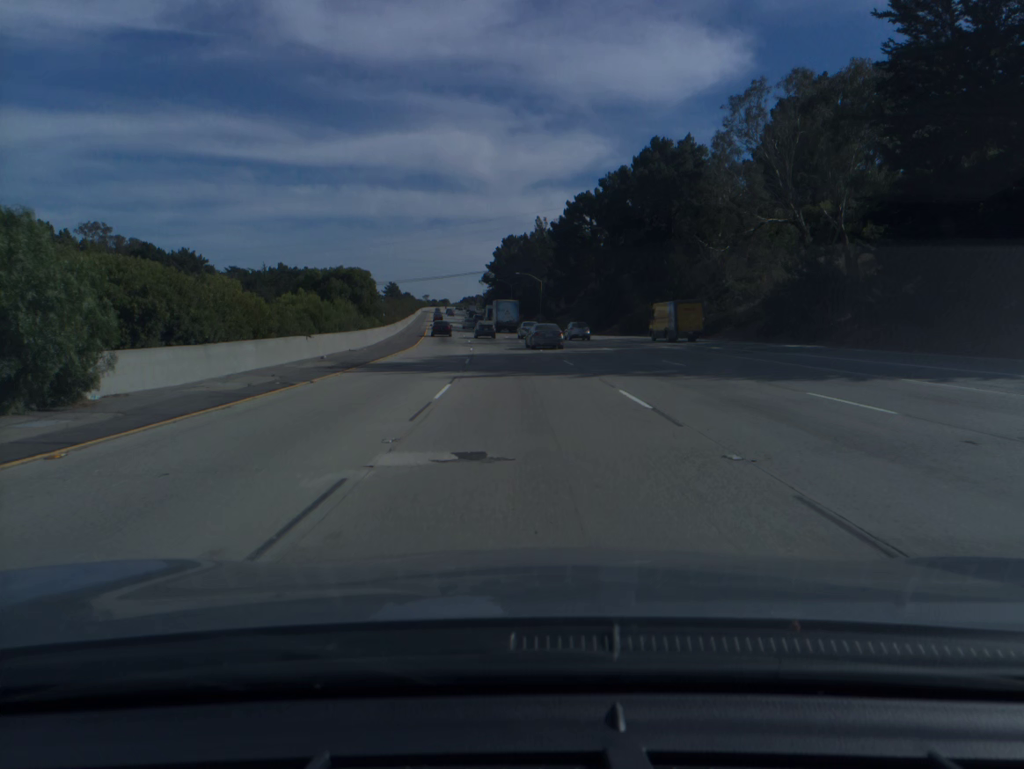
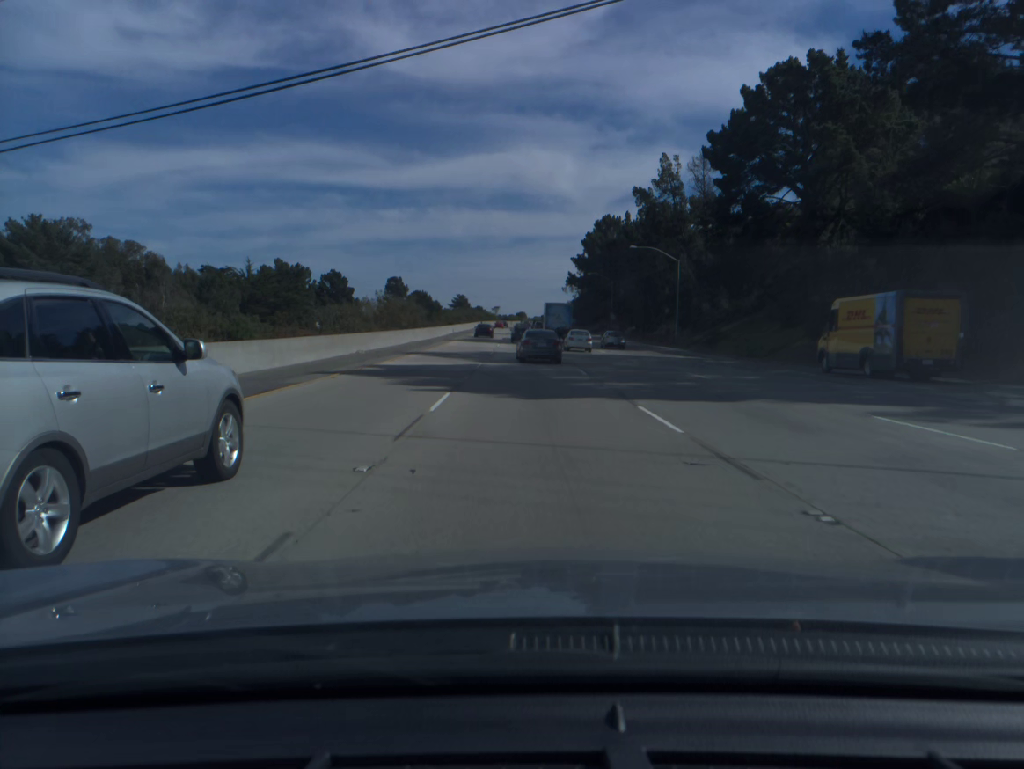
(-4.4, +74.8) m; -6°
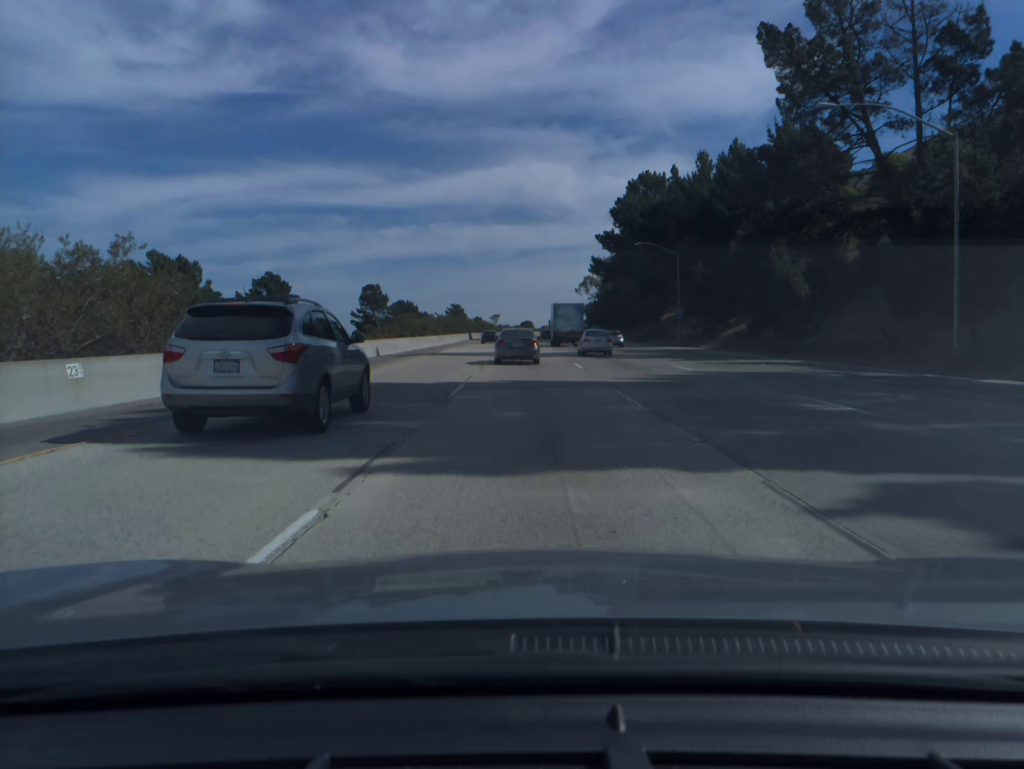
(-0.5, +54.9) m; 0°
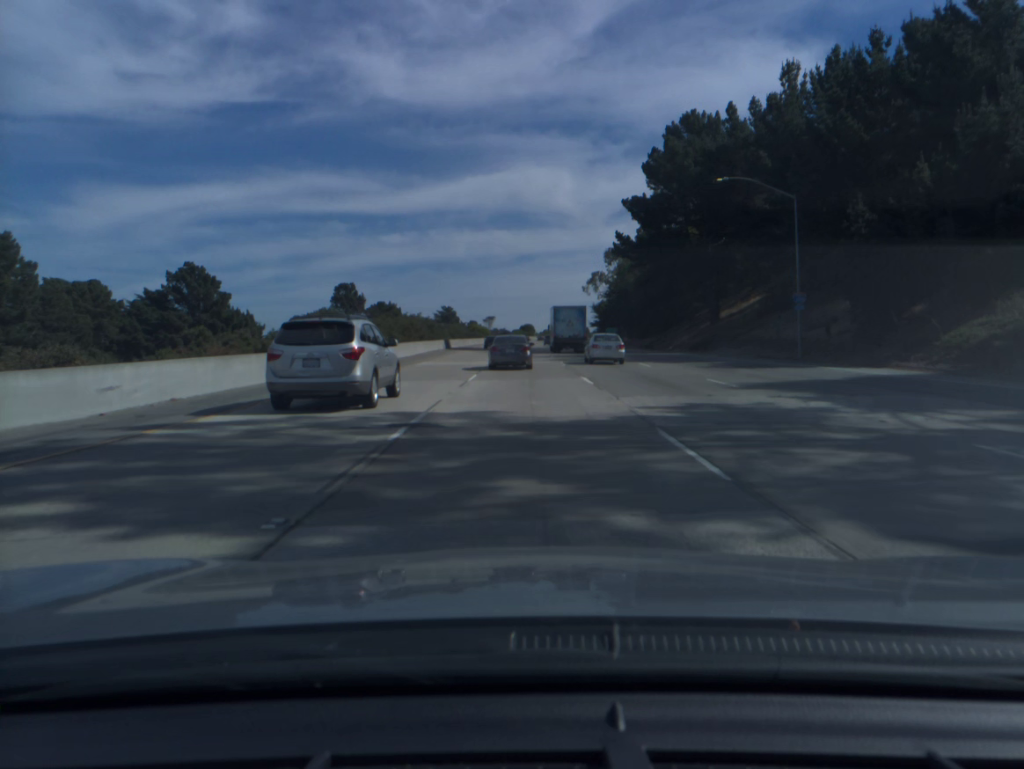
(0.0, +36.2) m; 0°
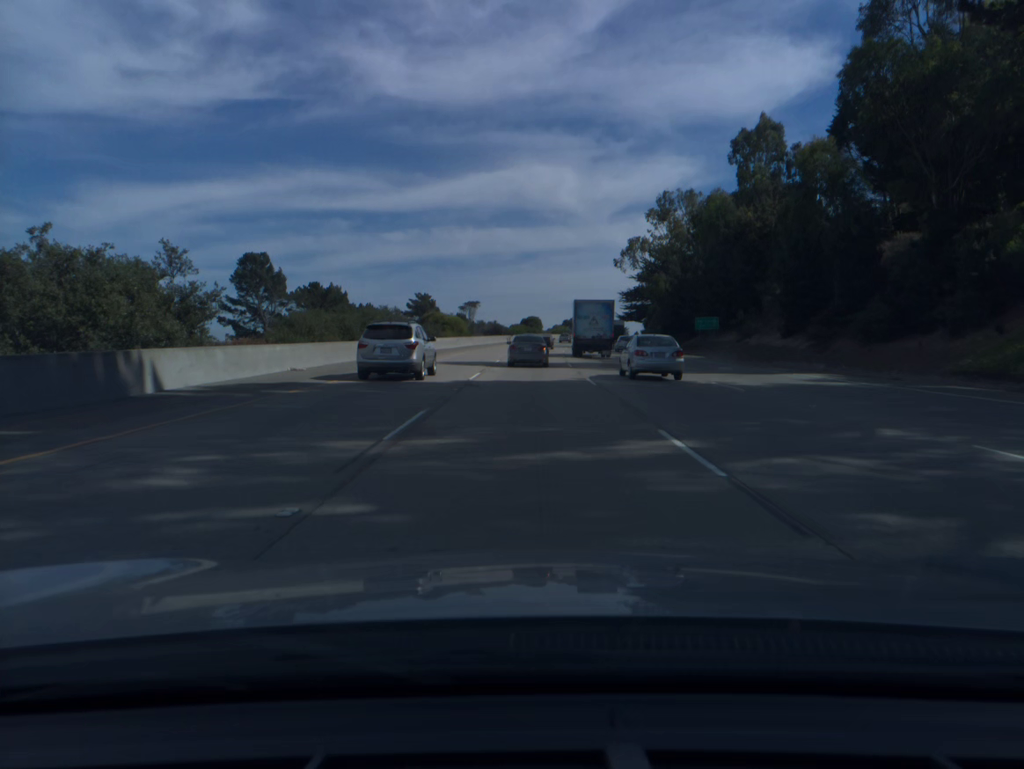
(-0.4, +72.8) m; 0°
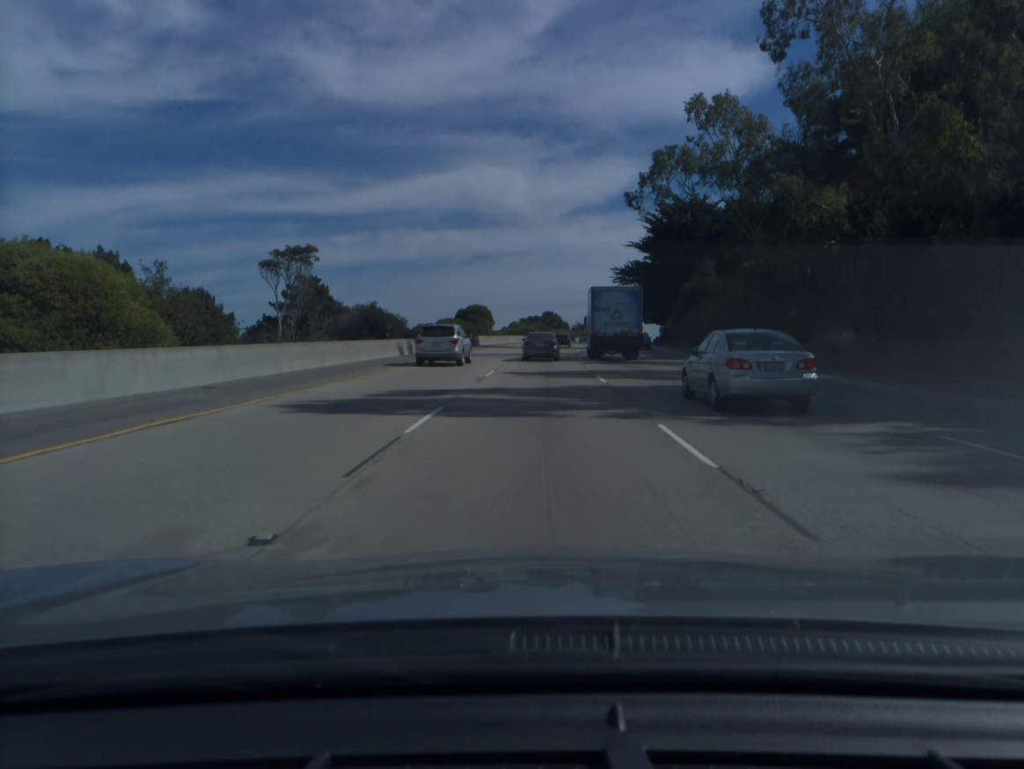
(+1.5, +72.5) m; +3°
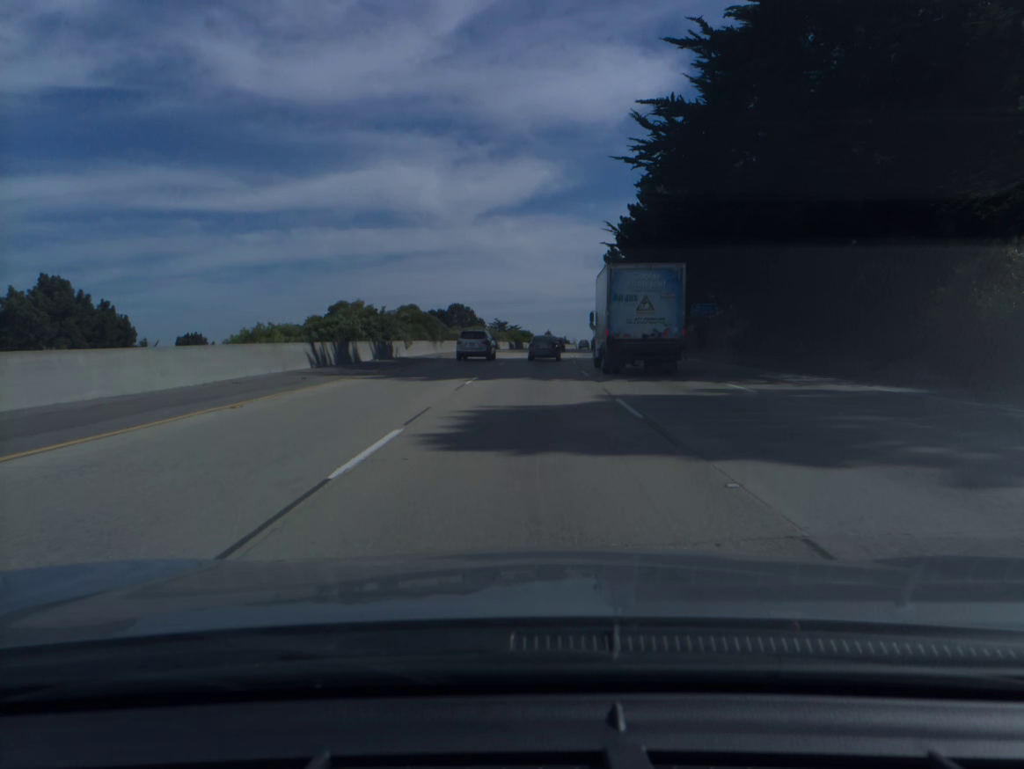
(+4.5, +90.4) m; +6°
